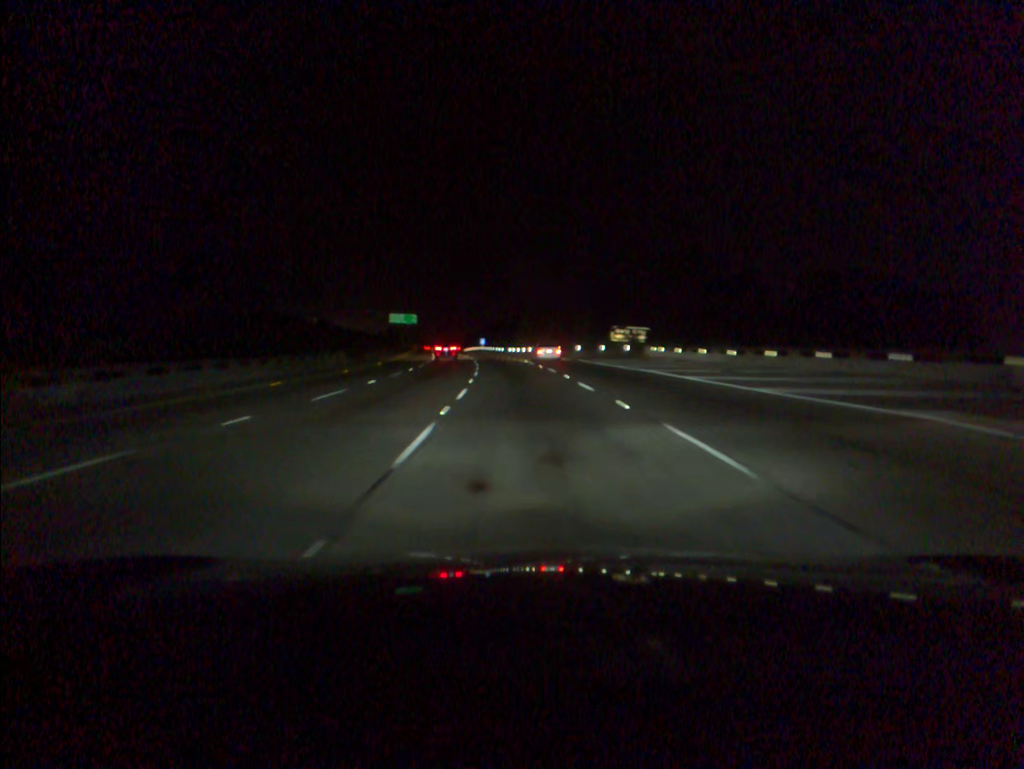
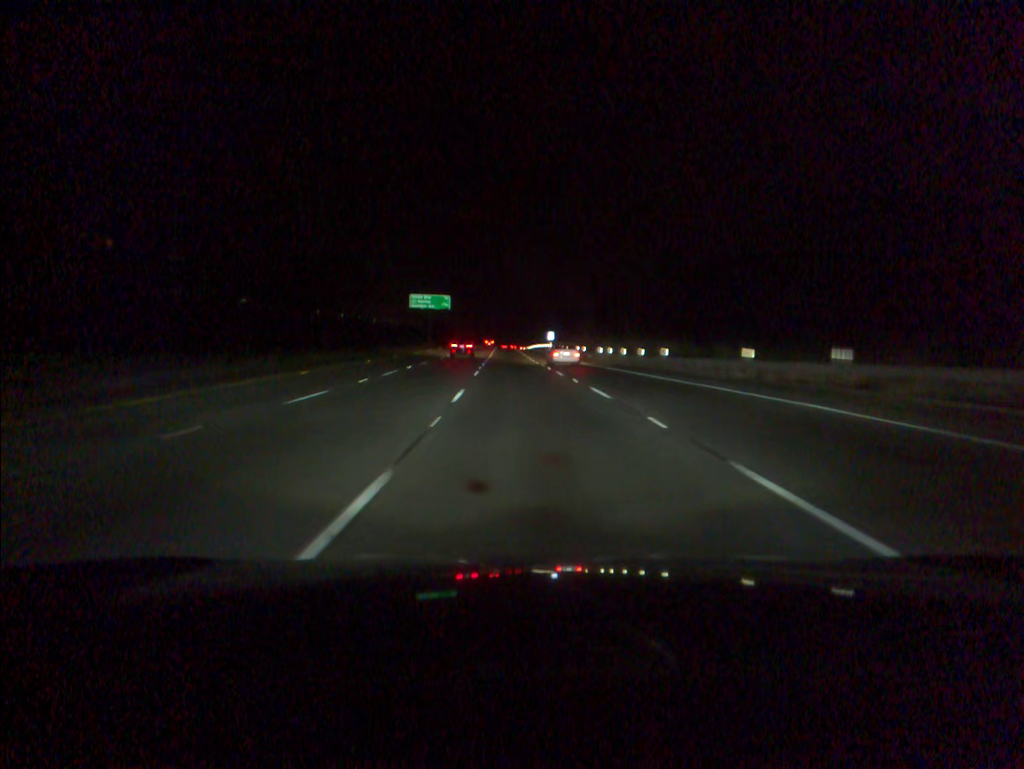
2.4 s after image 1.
(-3.1, +70.6) m; -5°
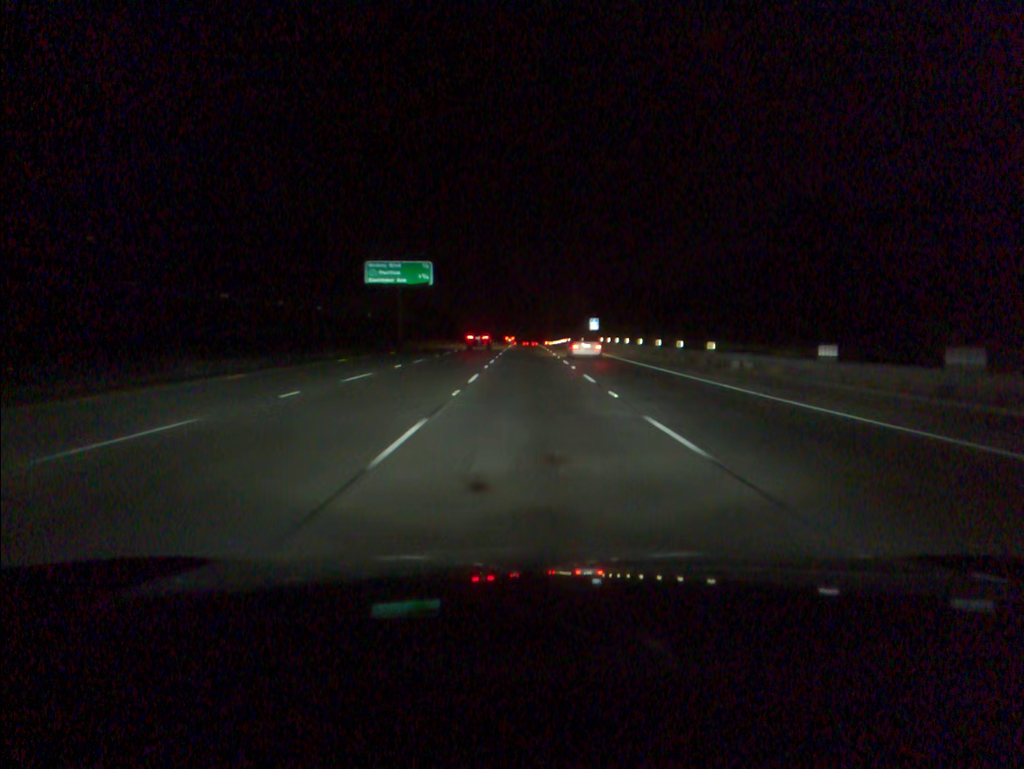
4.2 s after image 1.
(-1.0, +52.9) m; -2°
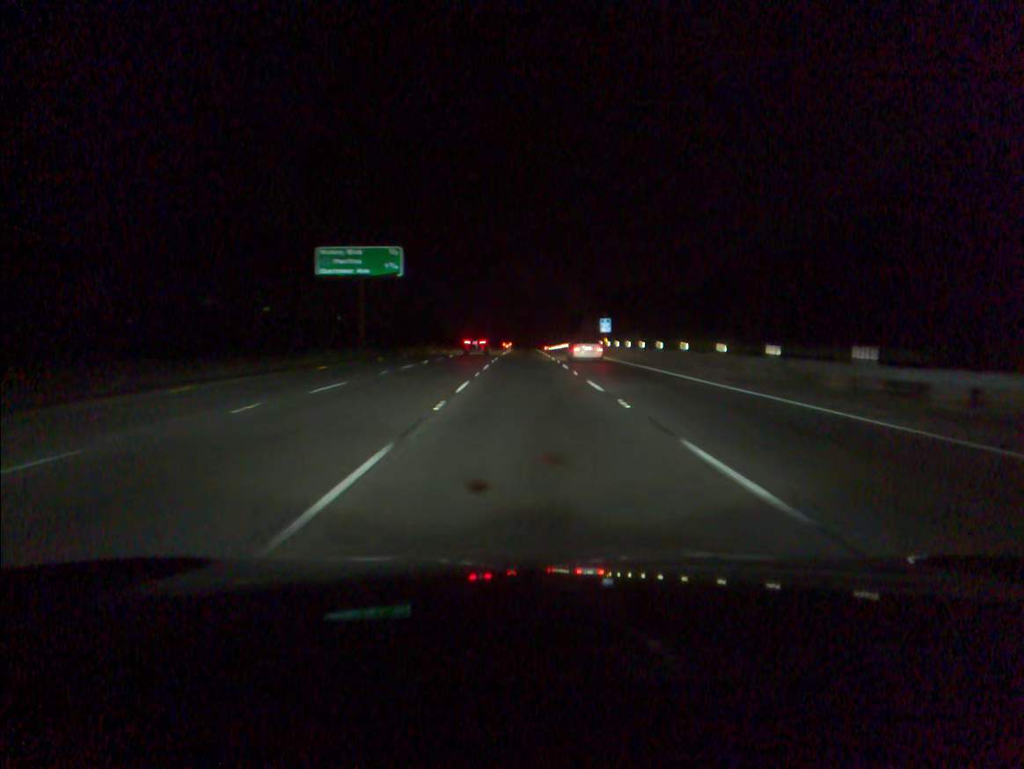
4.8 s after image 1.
(0.0, +17.7) m; 0°
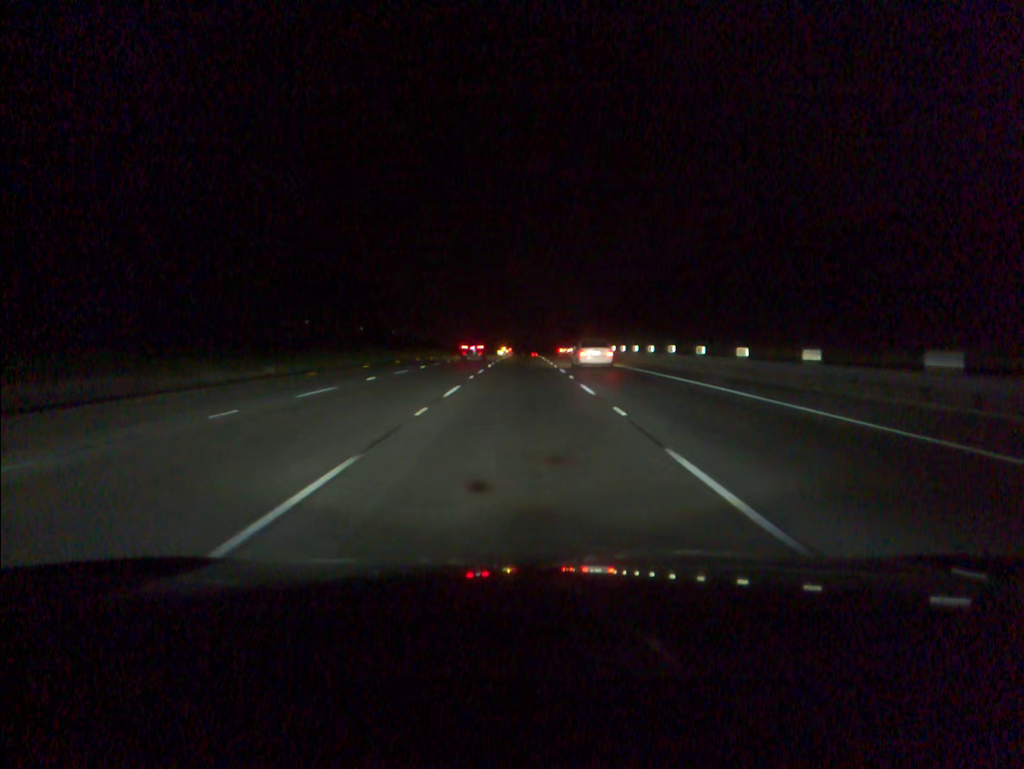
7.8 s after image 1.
(0.0, +88.4) m; 0°
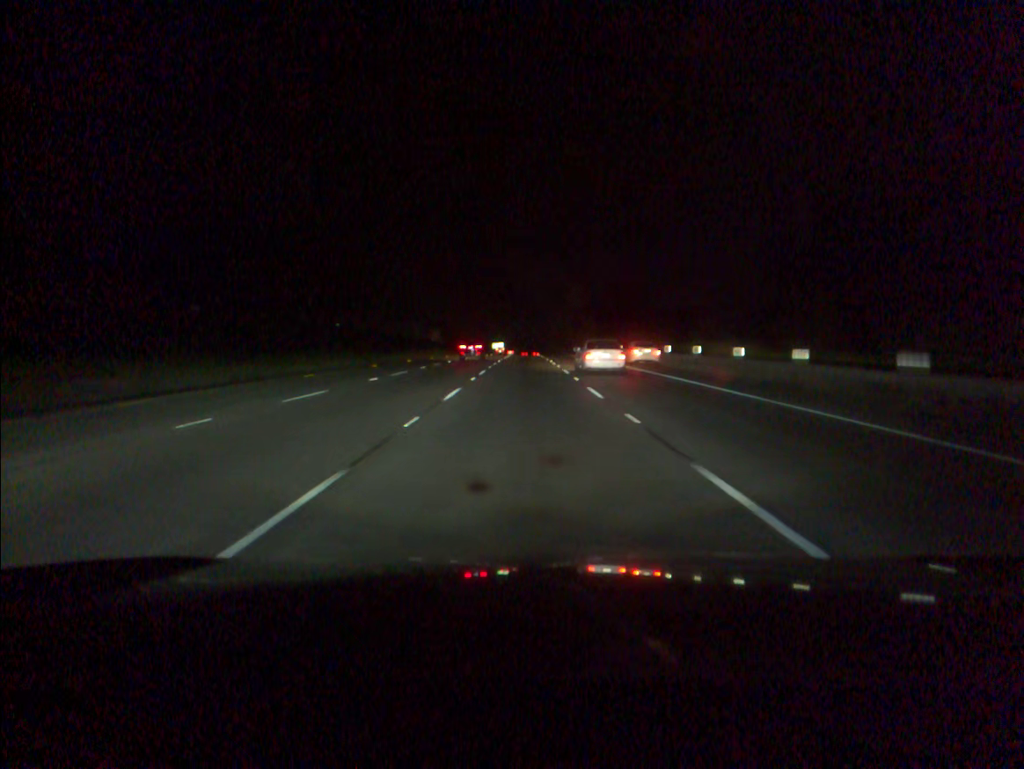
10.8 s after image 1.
(-0.1, +88.6) m; 0°
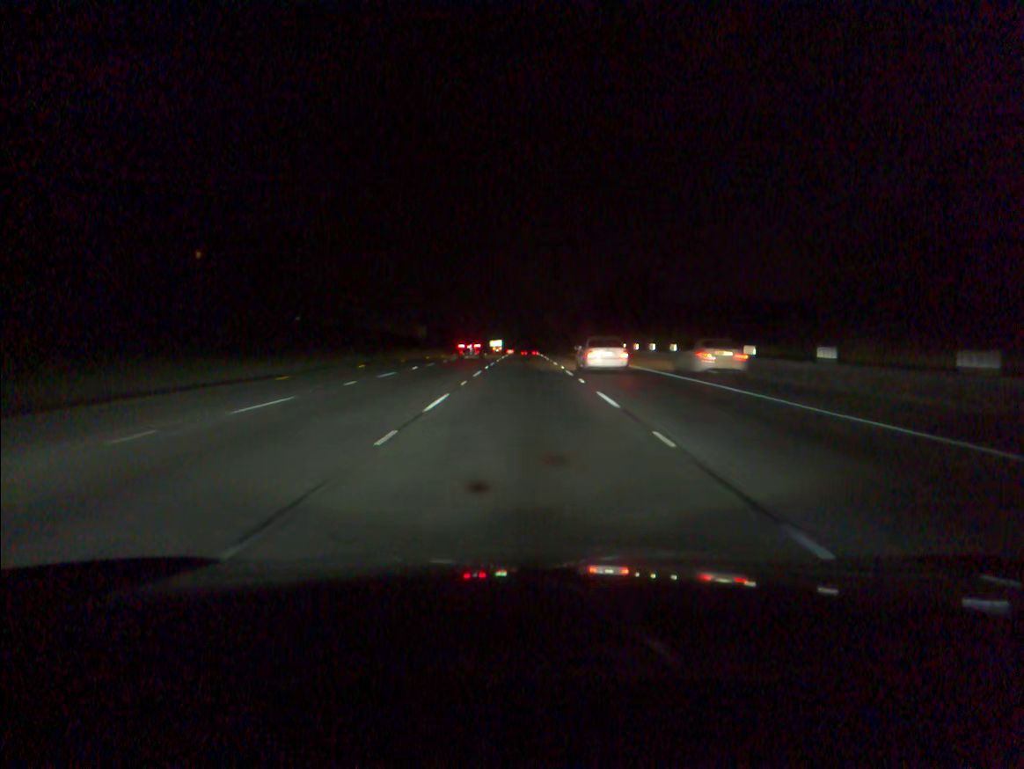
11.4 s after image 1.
(0.0, +17.8) m; 0°
